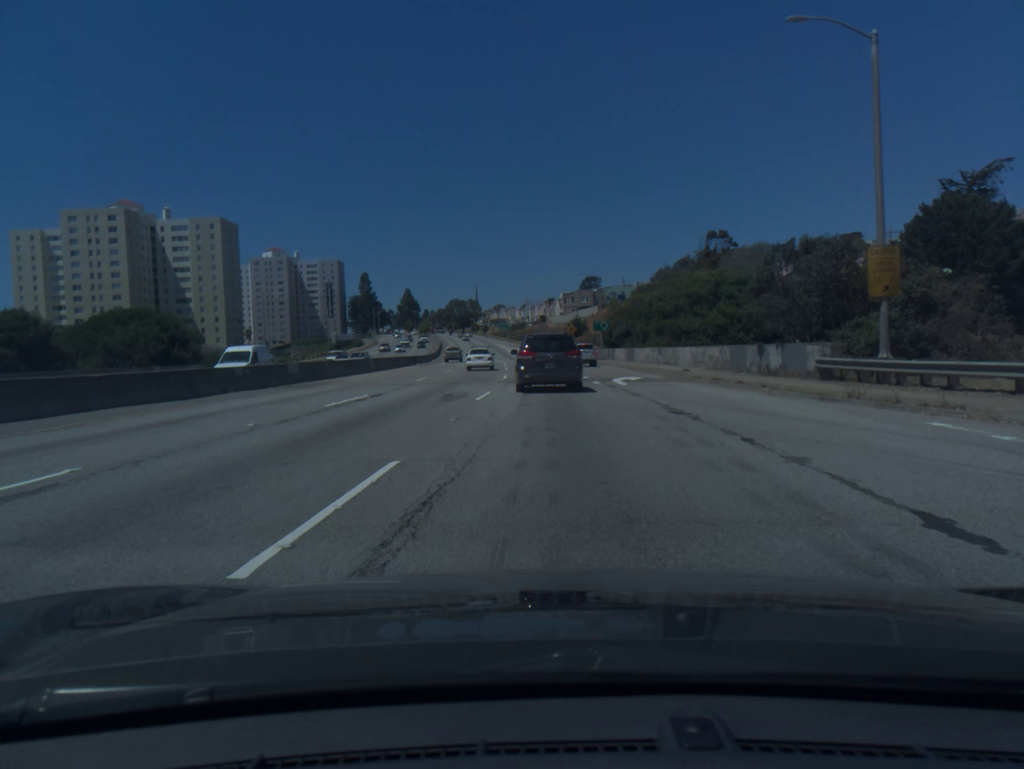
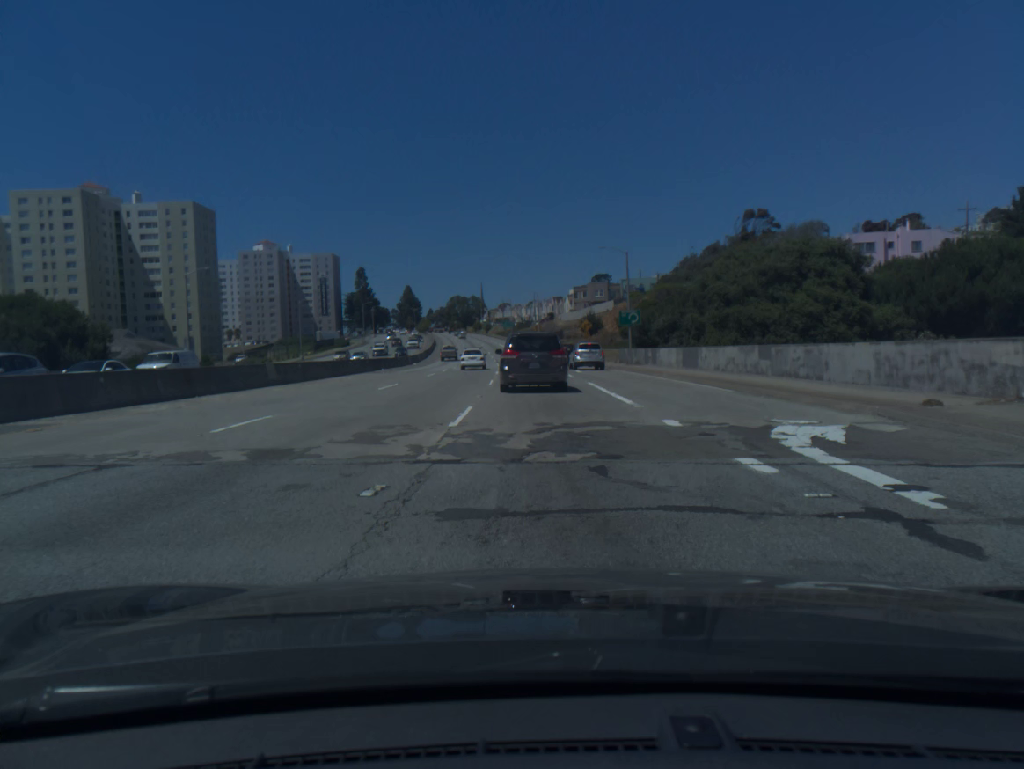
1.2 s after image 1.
(0.0, +21.8) m; 0°
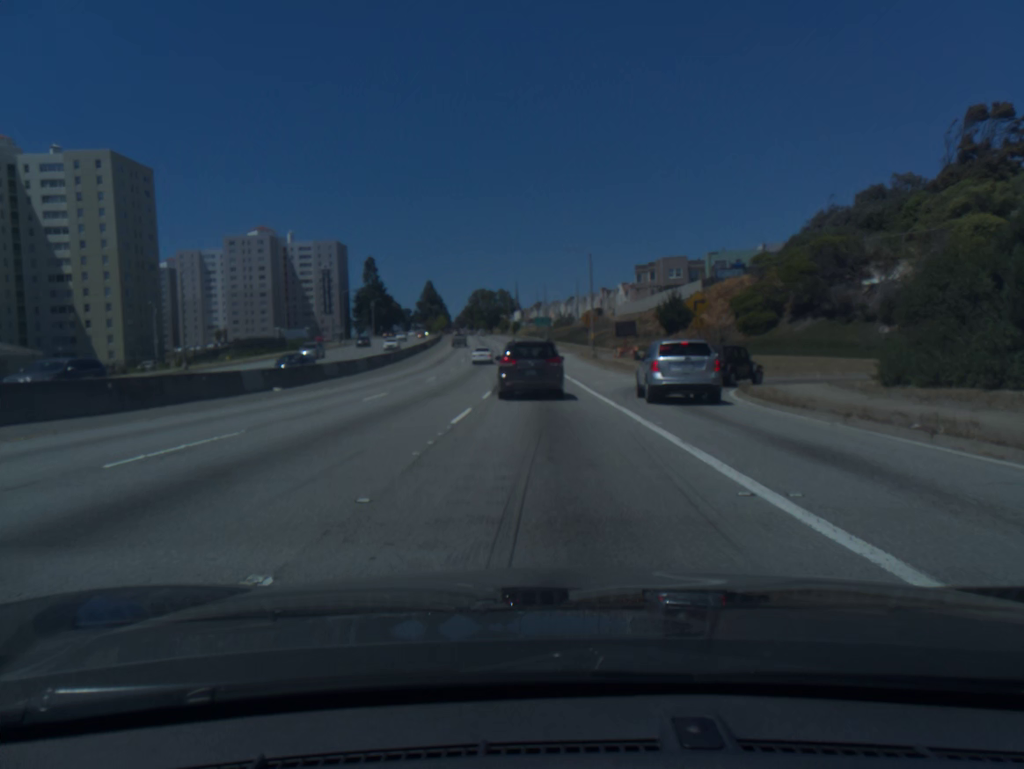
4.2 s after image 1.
(-1.4, +54.4) m; -3°
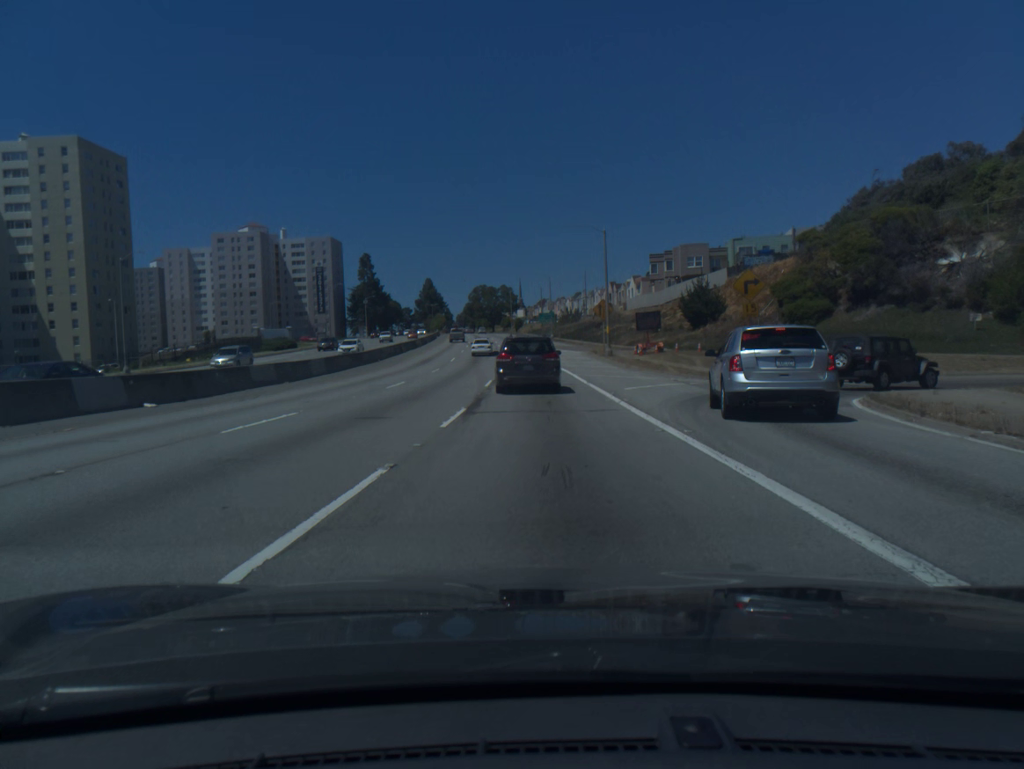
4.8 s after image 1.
(0.0, +10.7) m; 0°
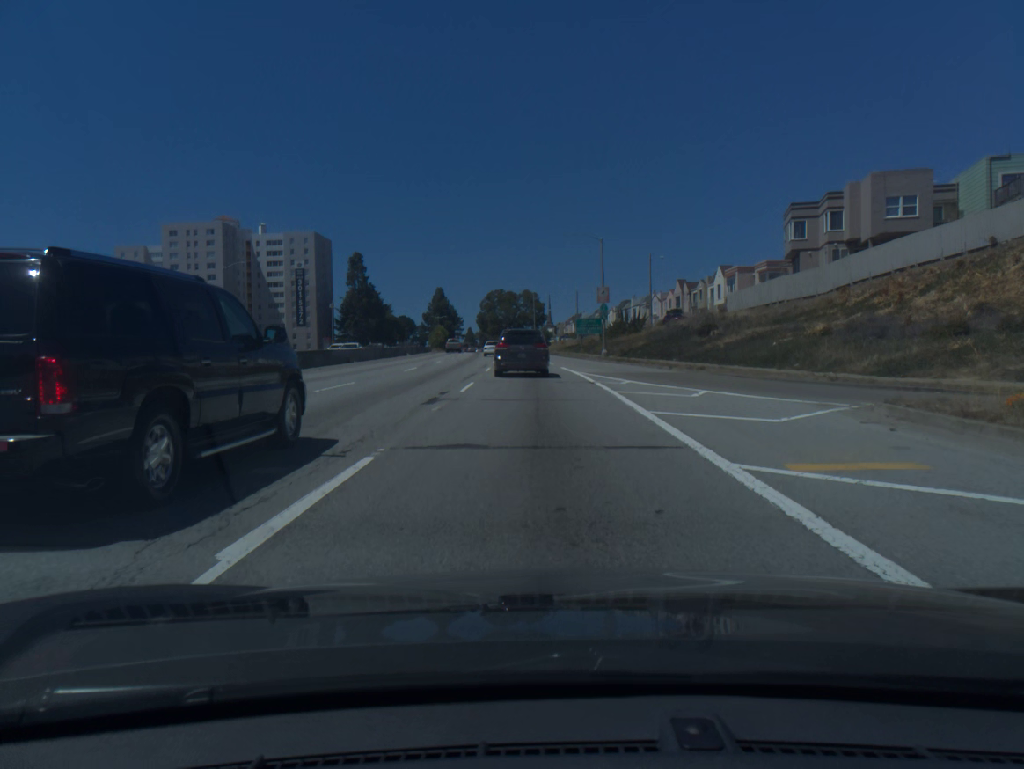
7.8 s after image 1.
(-1.0, +53.0) m; -2°
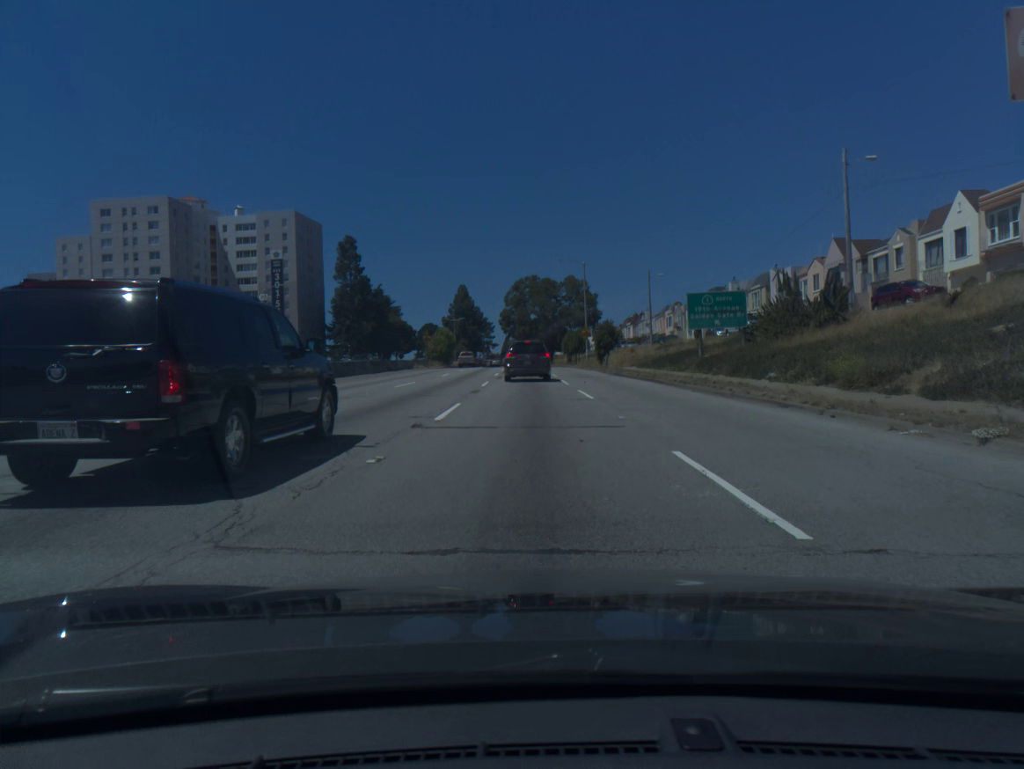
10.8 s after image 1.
(-0.9, +49.8) m; -3°
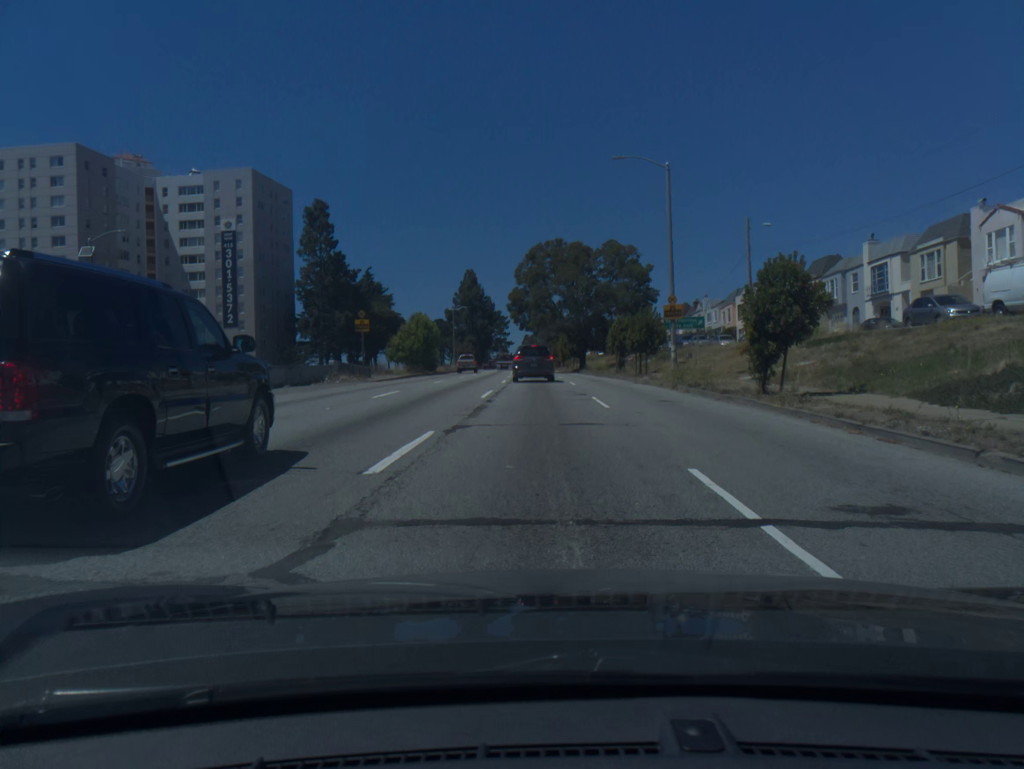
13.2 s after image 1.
(-0.7, +36.2) m; -2°
